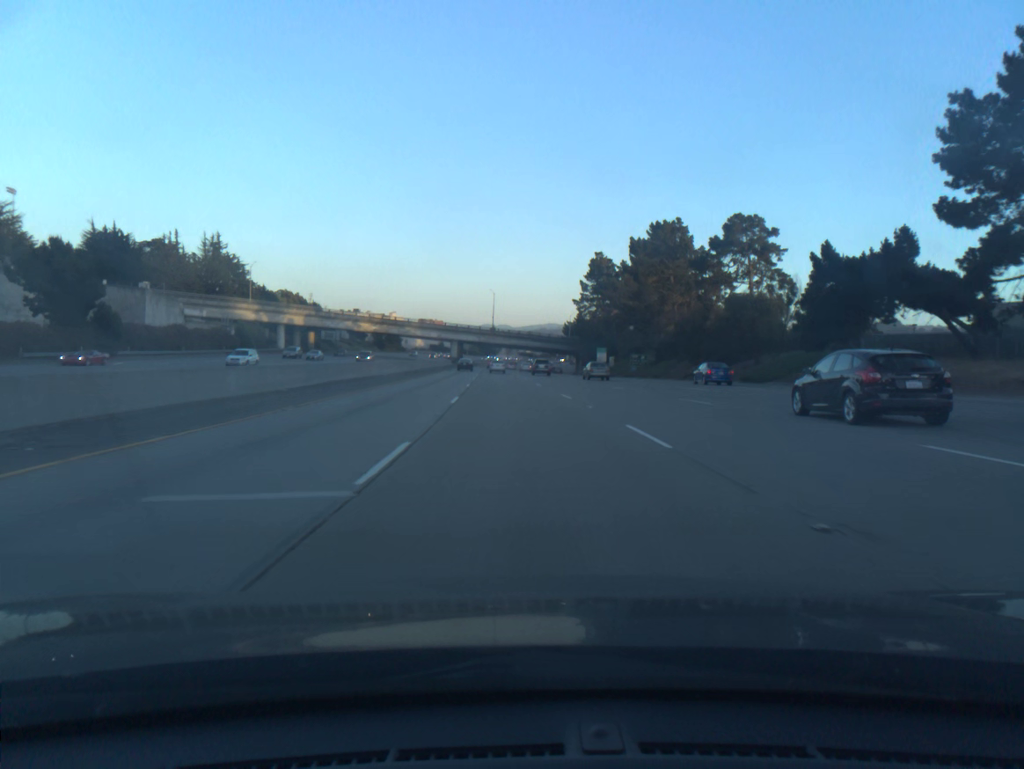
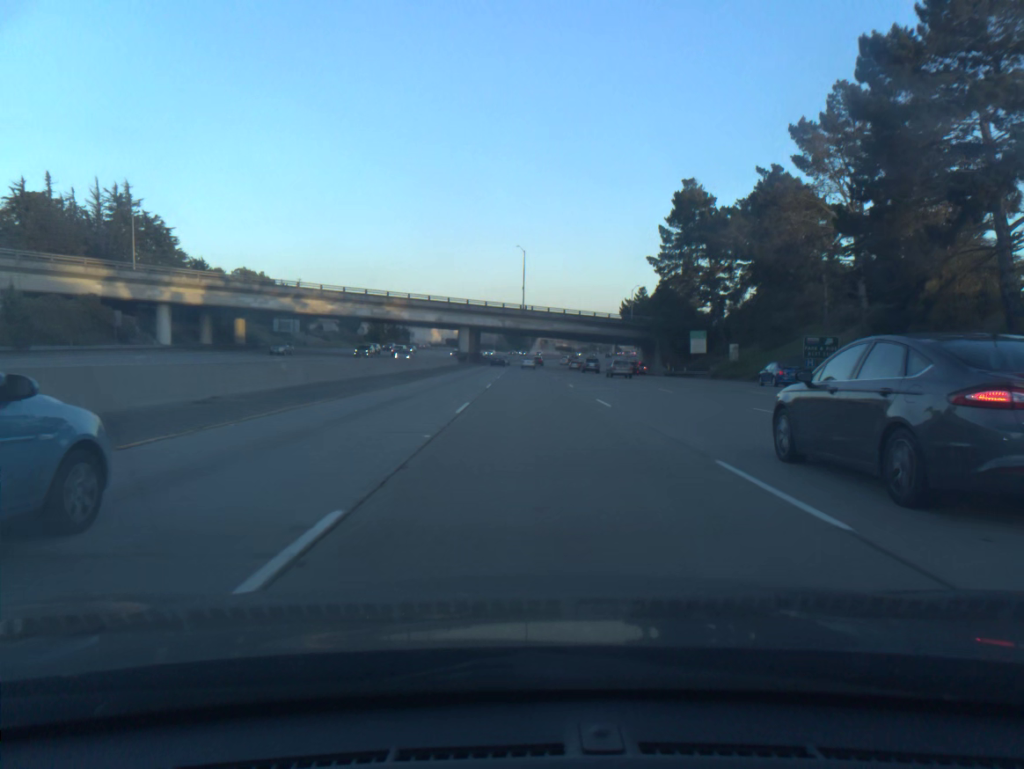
(-2.0, +63.4) m; -2°
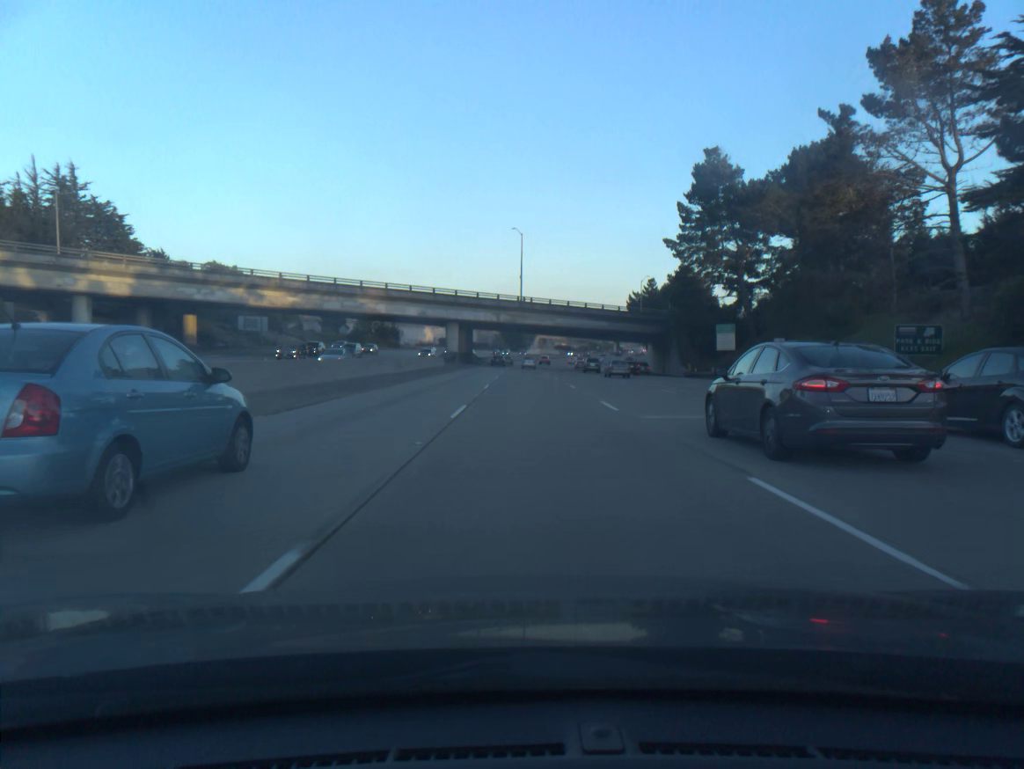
(0.0, +15.9) m; 0°
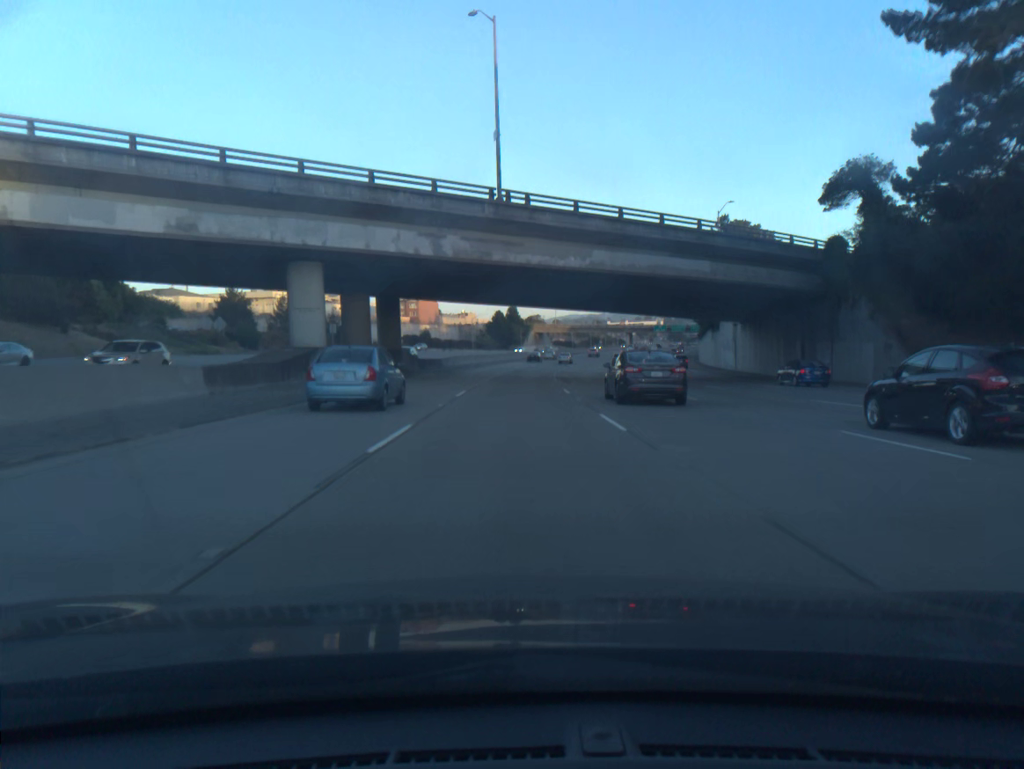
(+0.4, +64.1) m; 0°
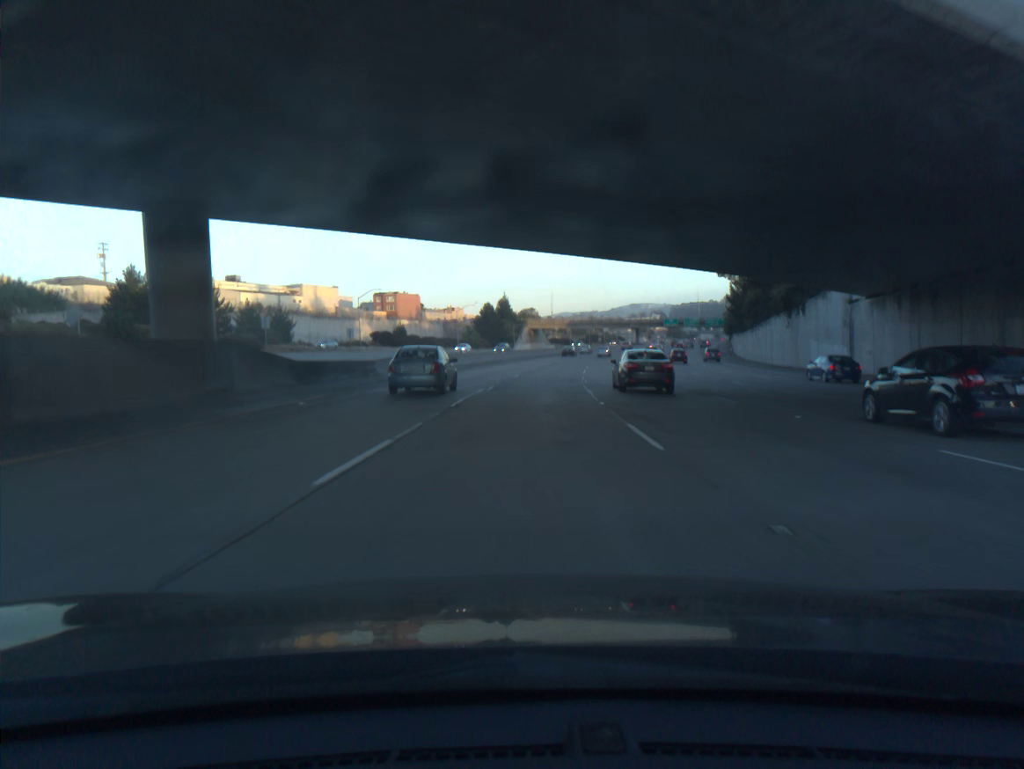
(0.0, +32.1) m; 0°
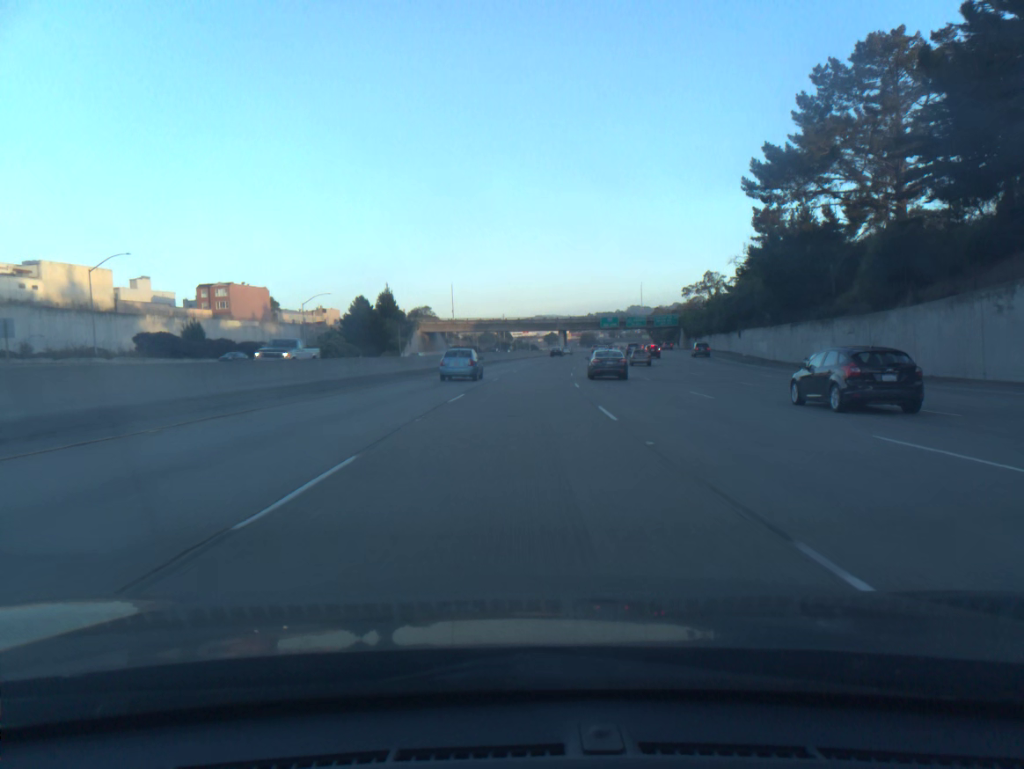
(+3.5, +64.0) m; +7°
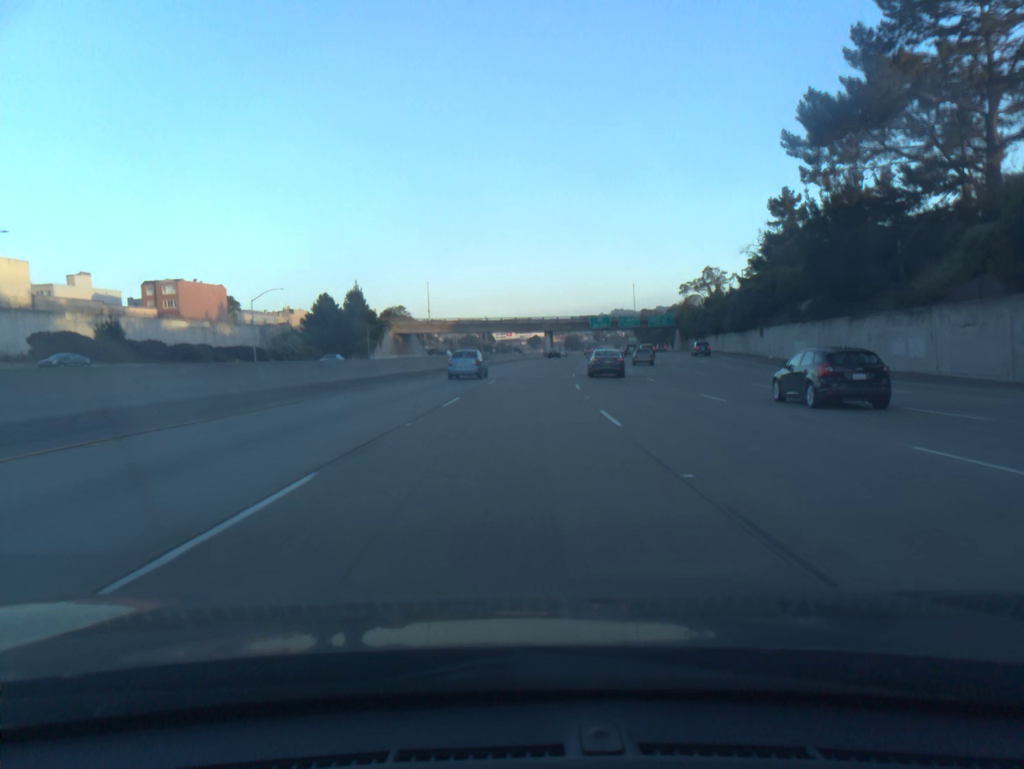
(+0.2, +16.0) m; +1°
